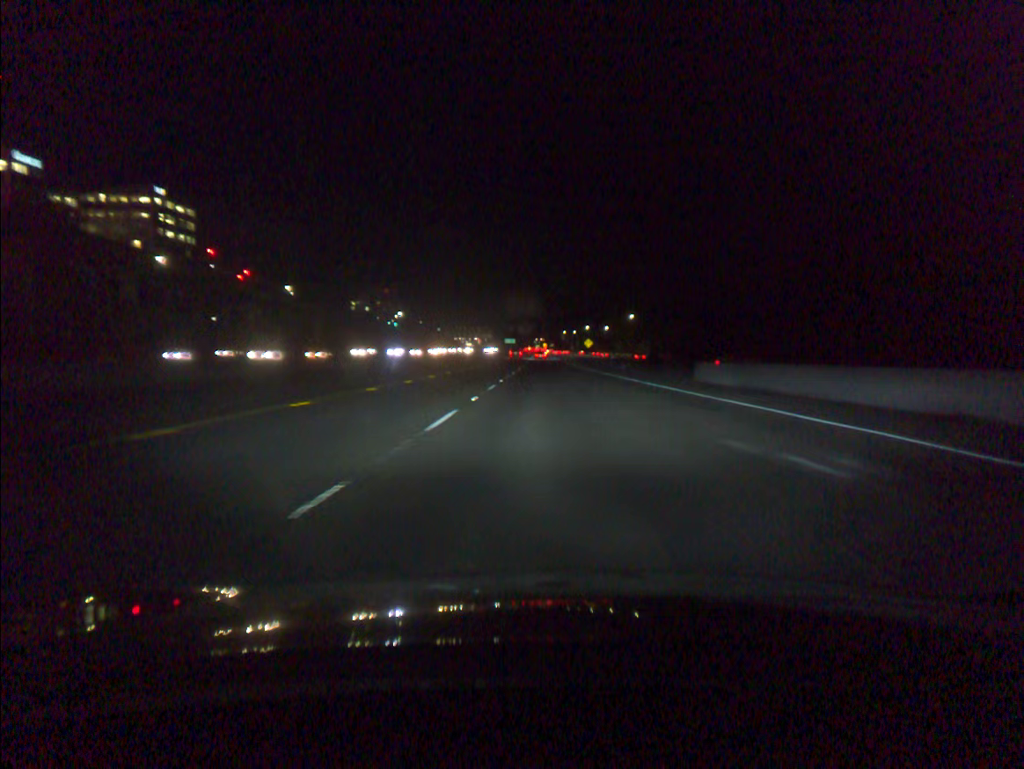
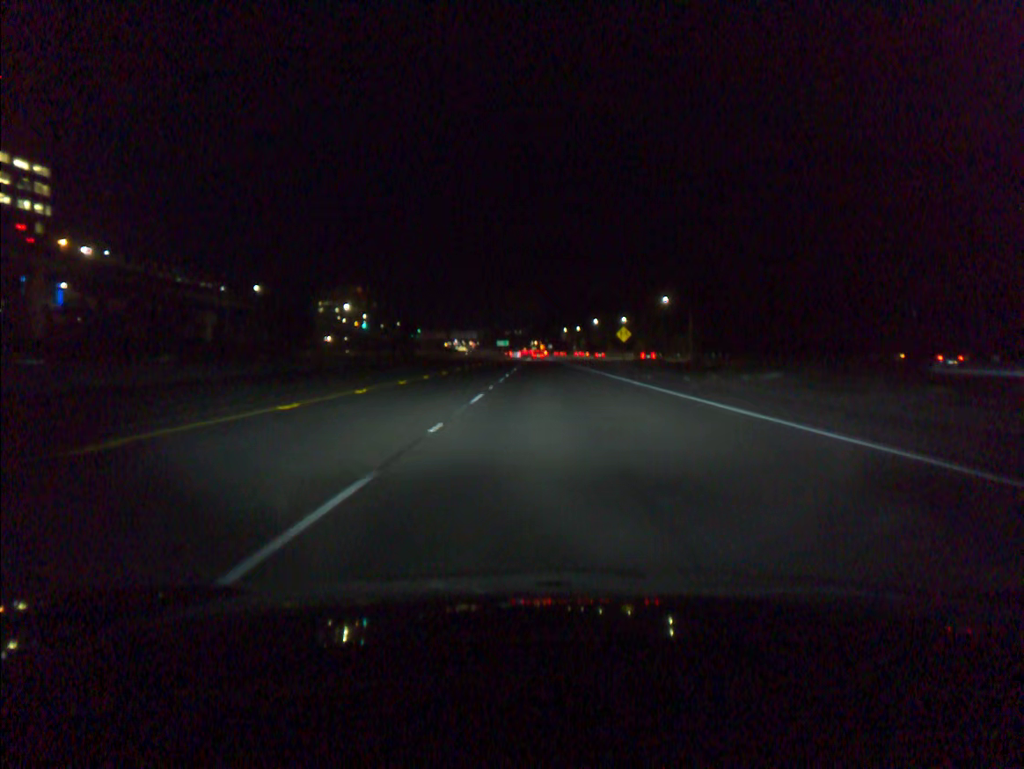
(-0.1, +67.6) m; 0°
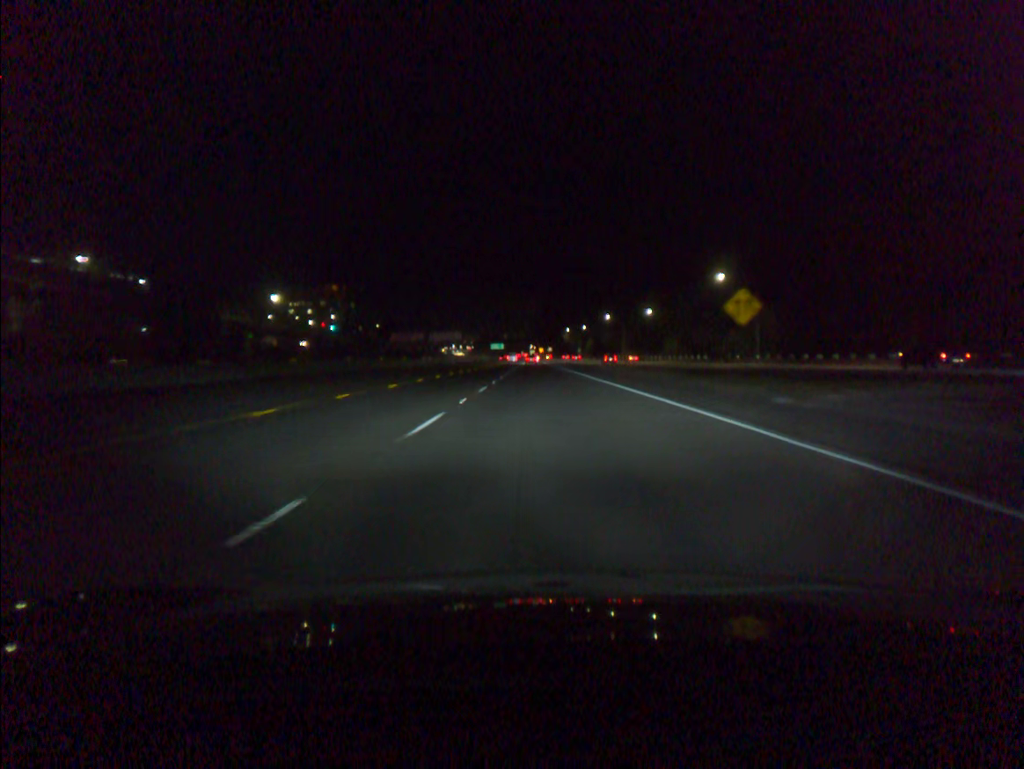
(+0.1, +50.7) m; 0°
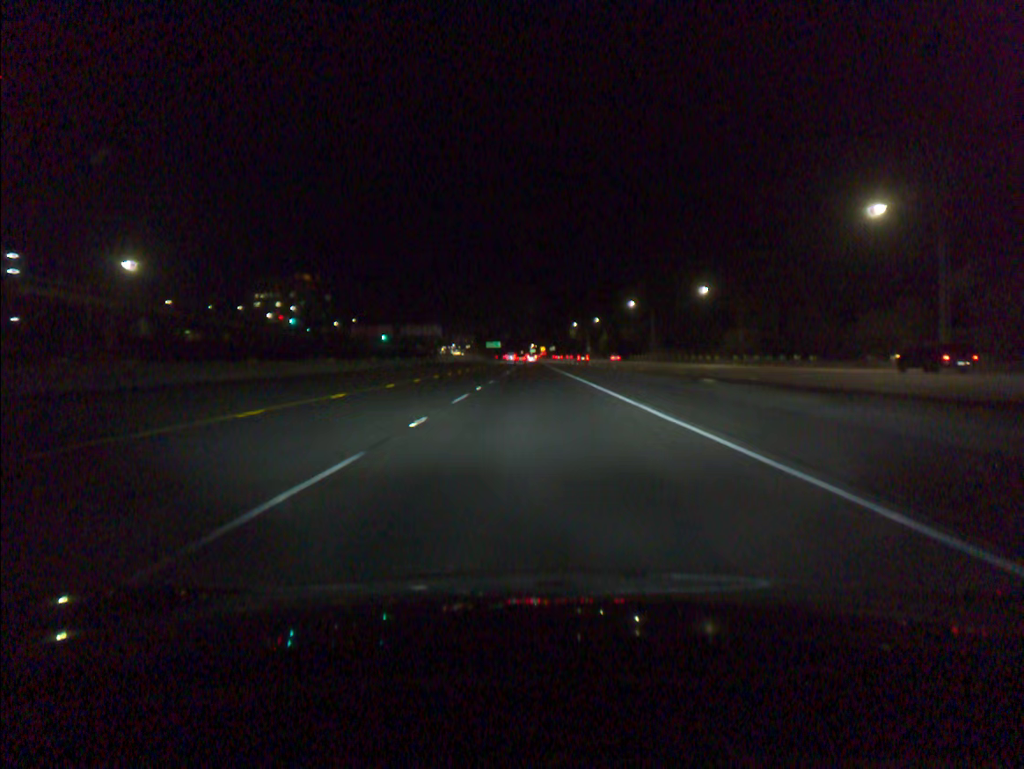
(-0.1, +50.7) m; 0°
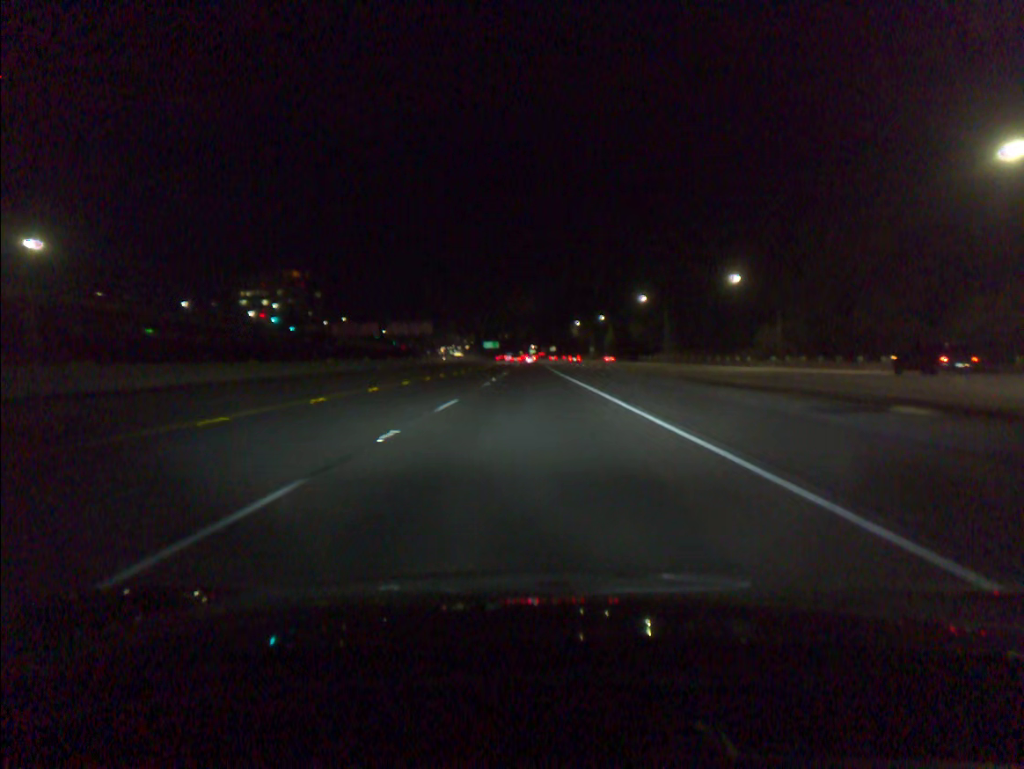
(0.0, +16.9) m; 0°
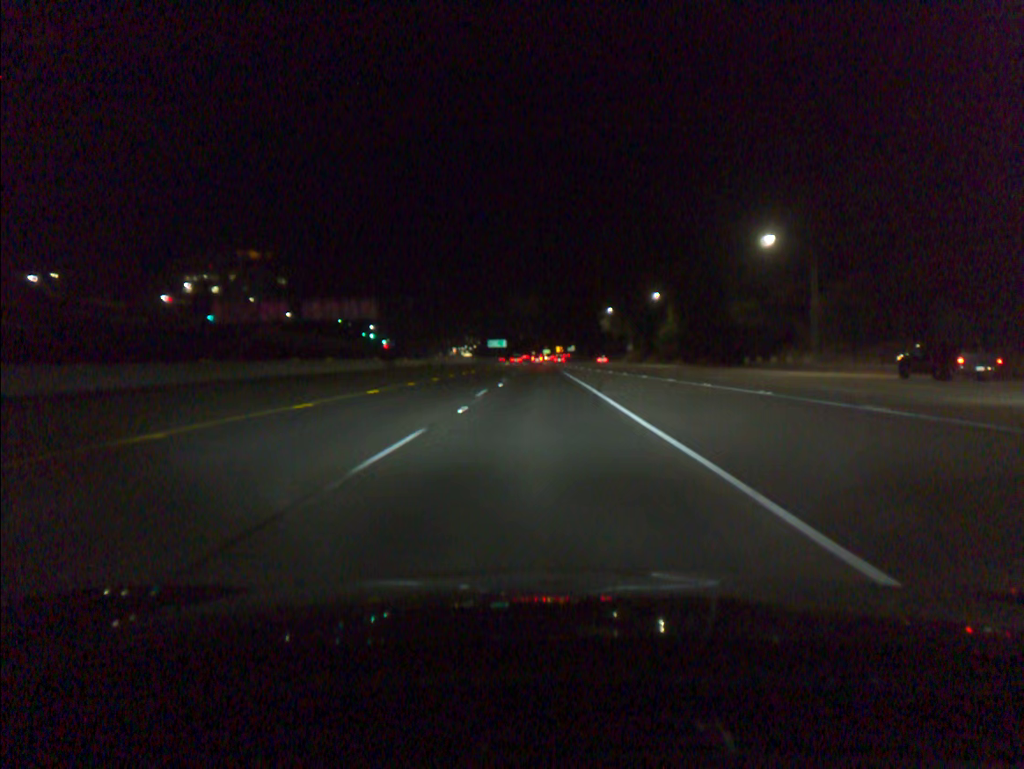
(-0.7, +68.6) m; -1°
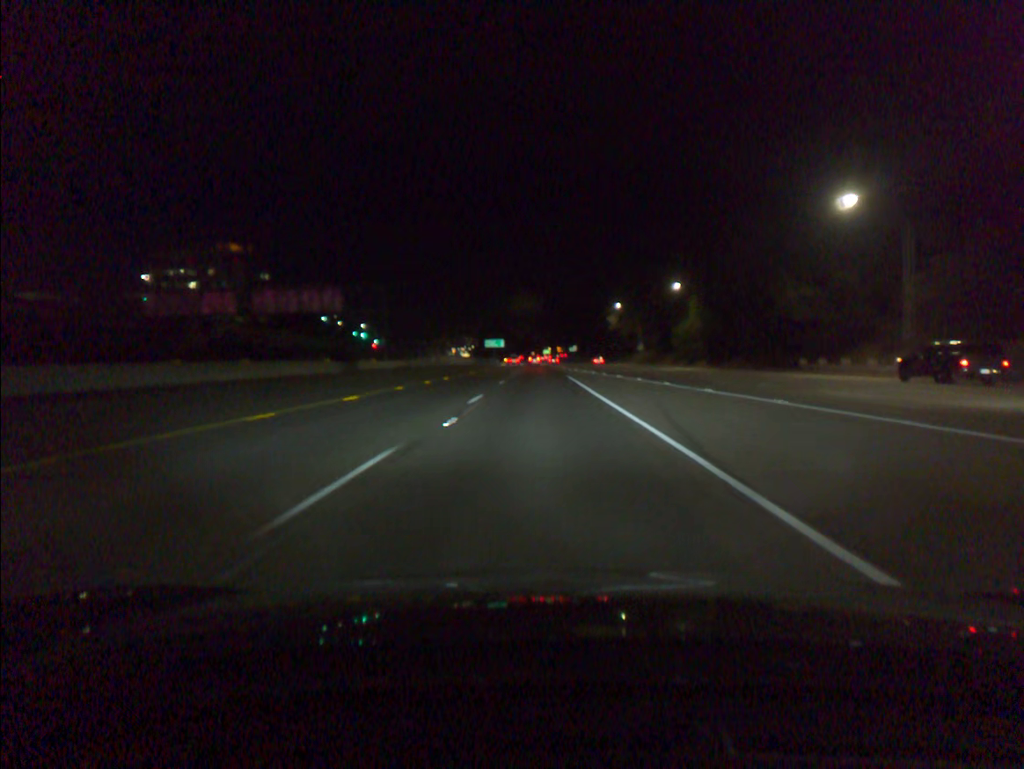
(0.0, +17.5) m; 0°
